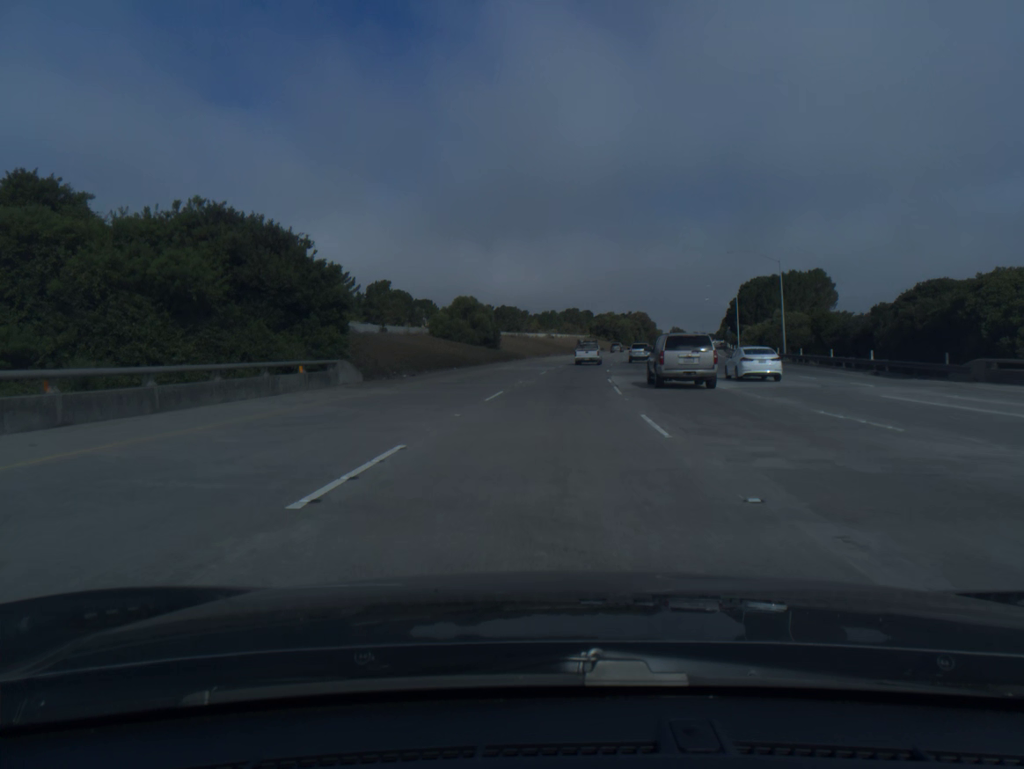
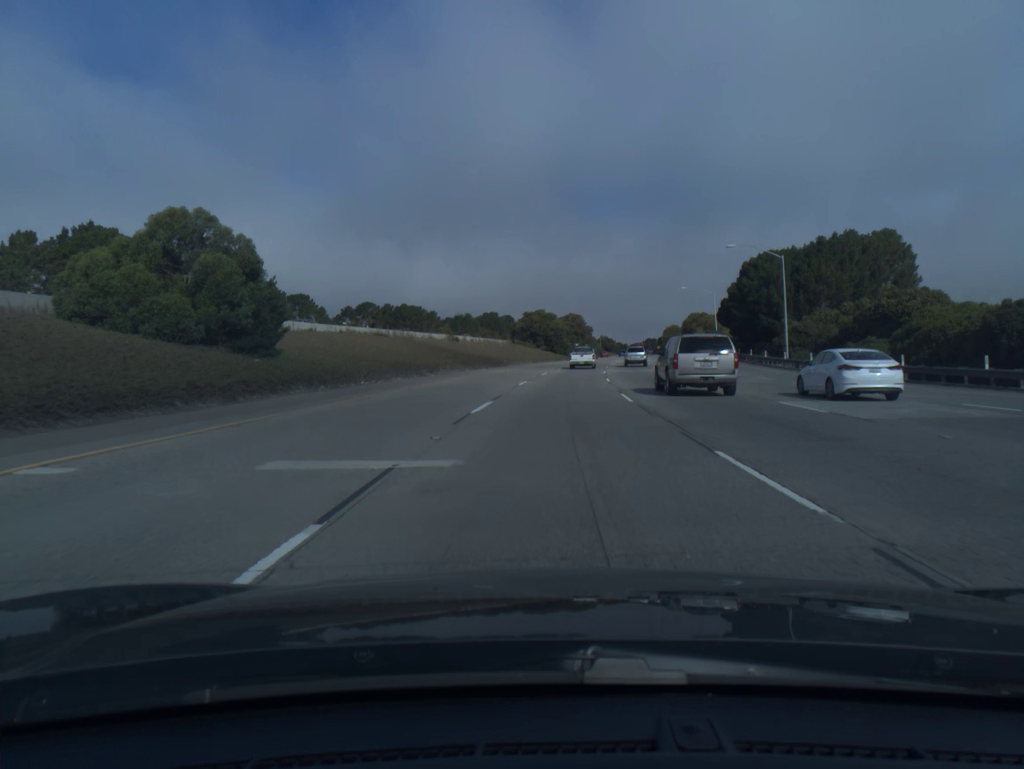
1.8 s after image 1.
(+2.7, +55.3) m; +6°
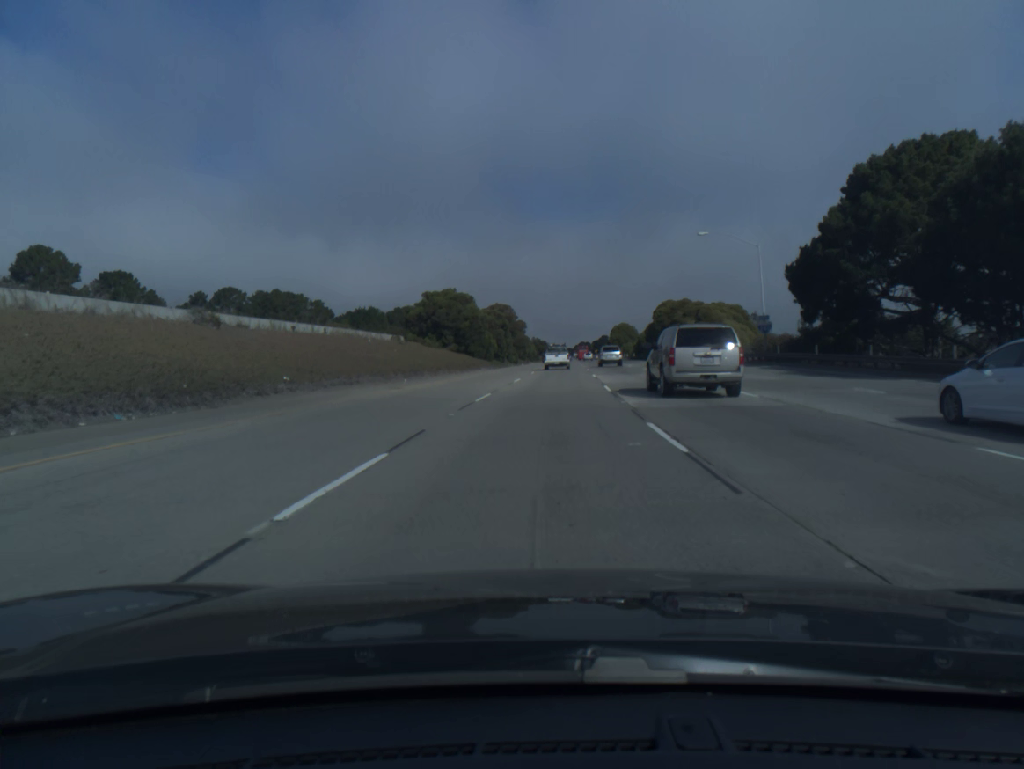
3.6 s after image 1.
(+2.8, +54.6) m; +5°
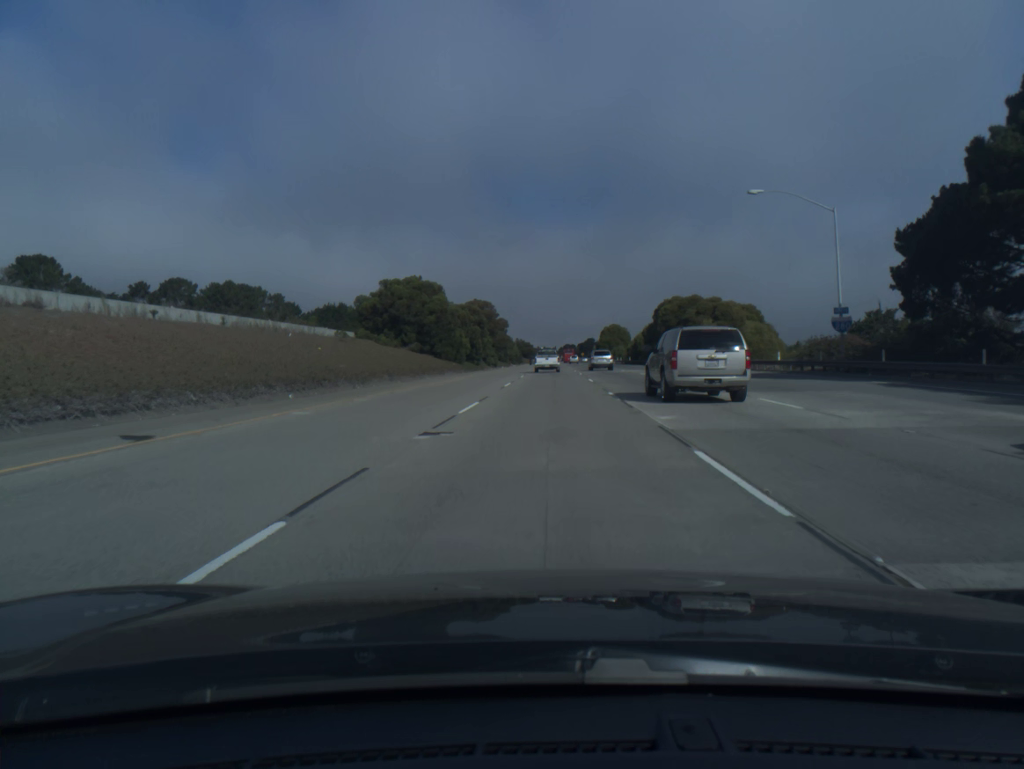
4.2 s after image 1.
(+0.2, +18.2) m; +1°
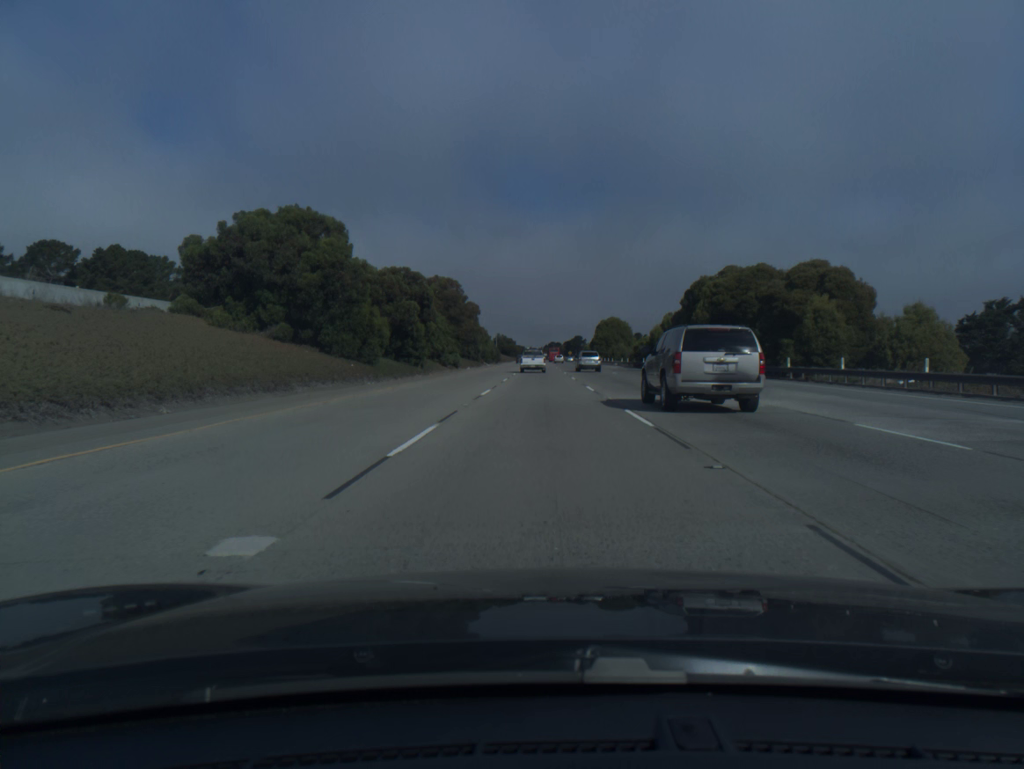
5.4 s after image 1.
(+0.5, +36.2) m; +1°
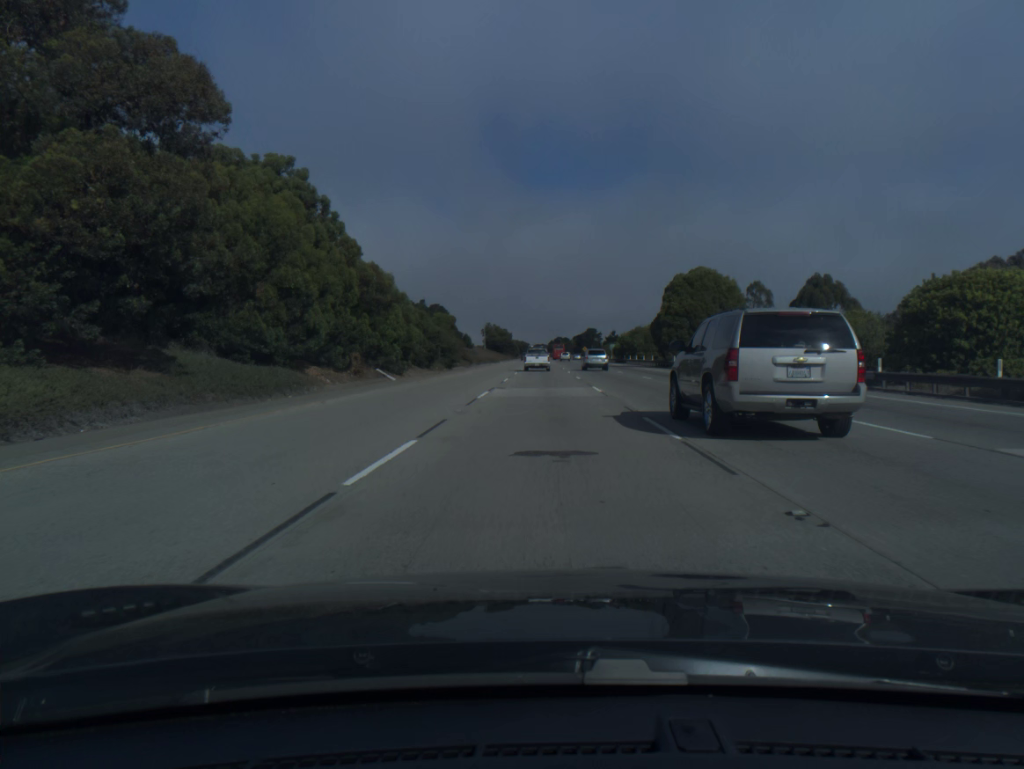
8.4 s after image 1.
(0.0, +90.1) m; 0°
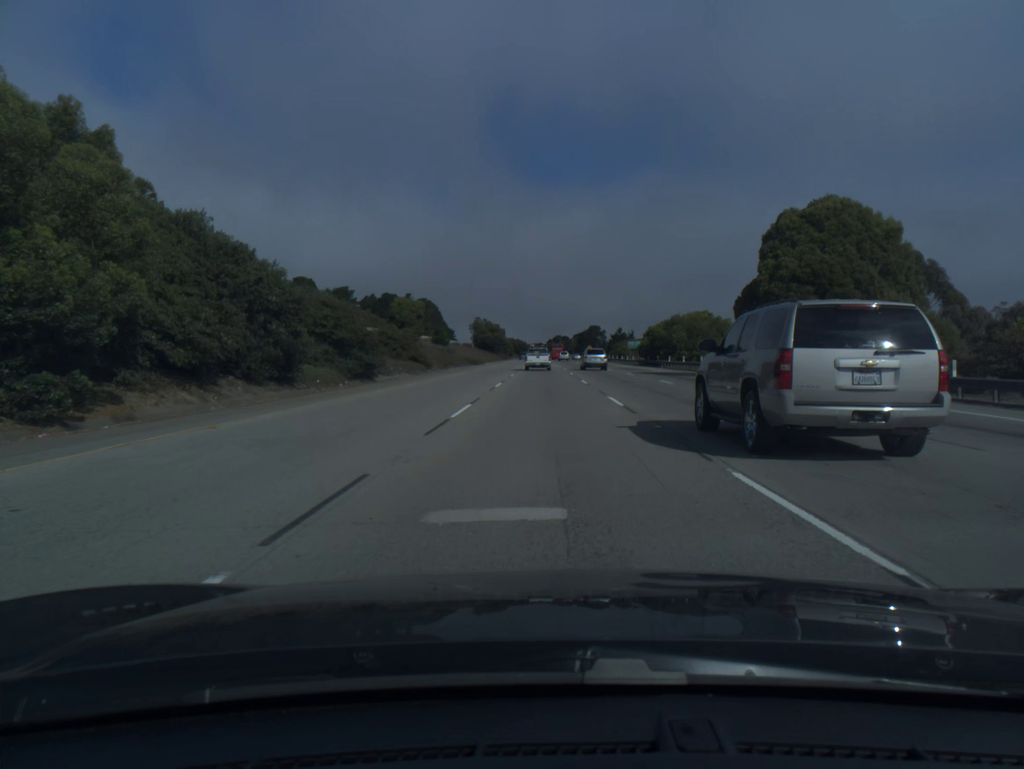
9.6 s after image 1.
(0.0, +35.8) m; 0°
